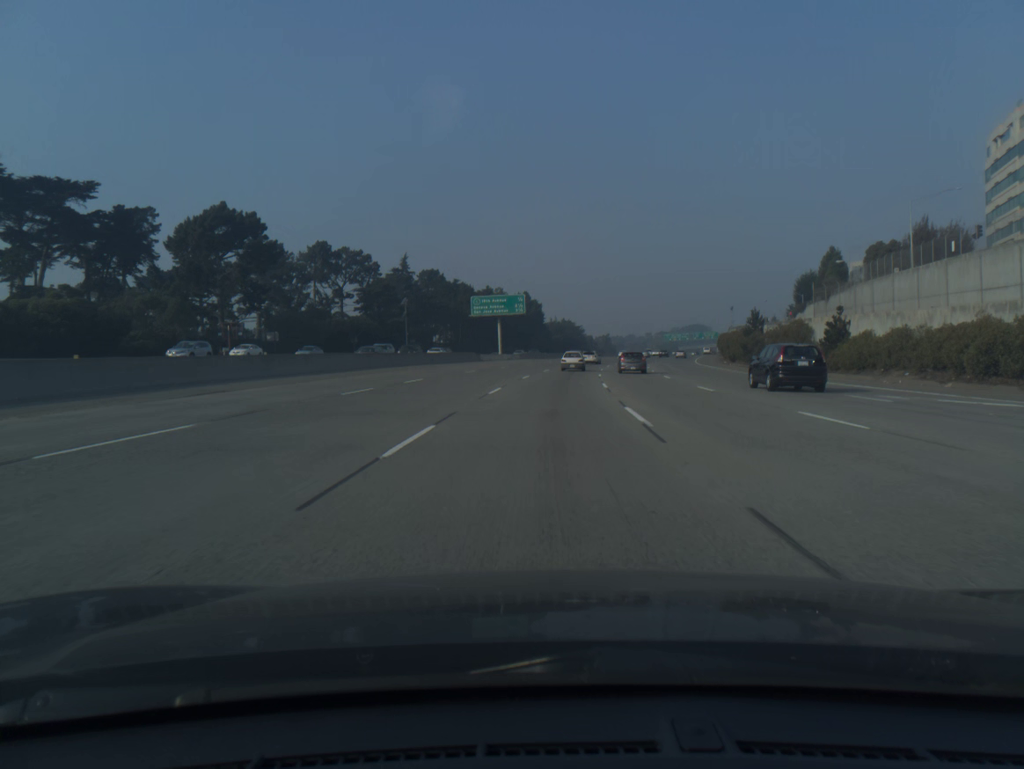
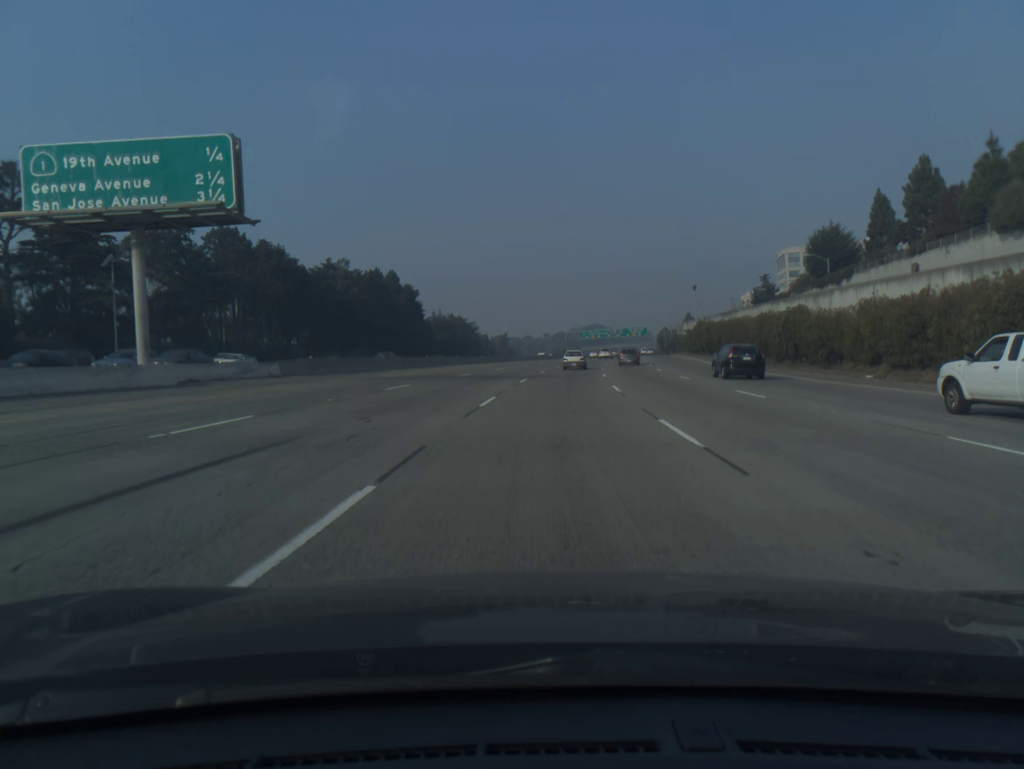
(+4.2, +76.6) m; +7°
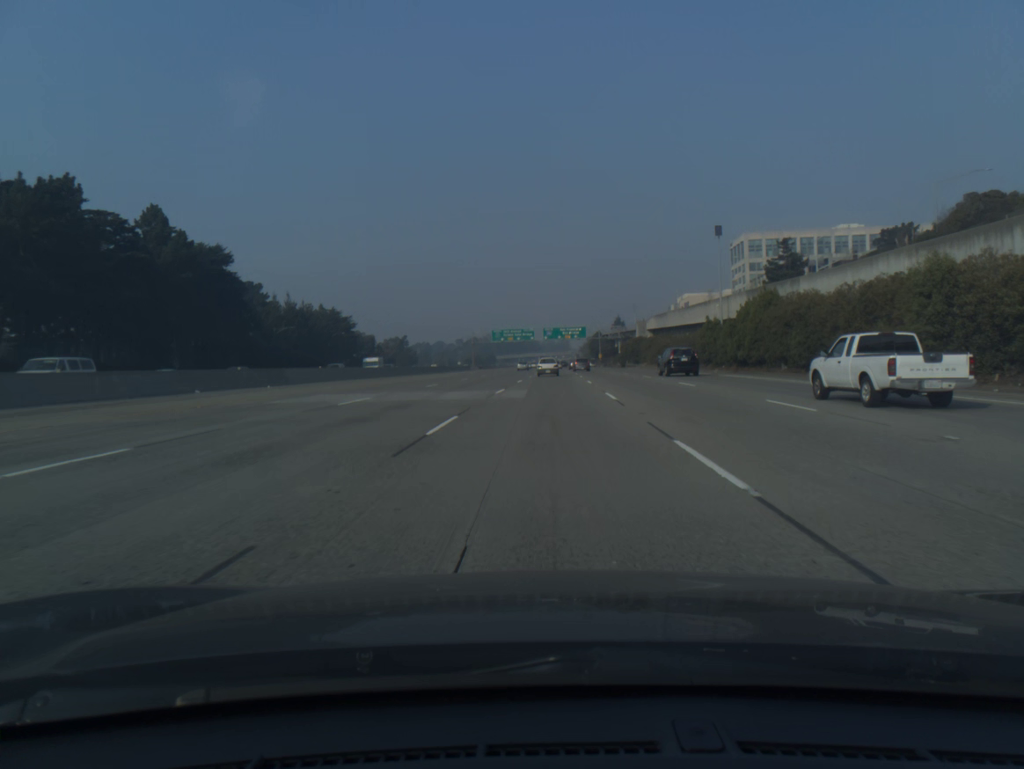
(+4.5, +76.5) m; +6°
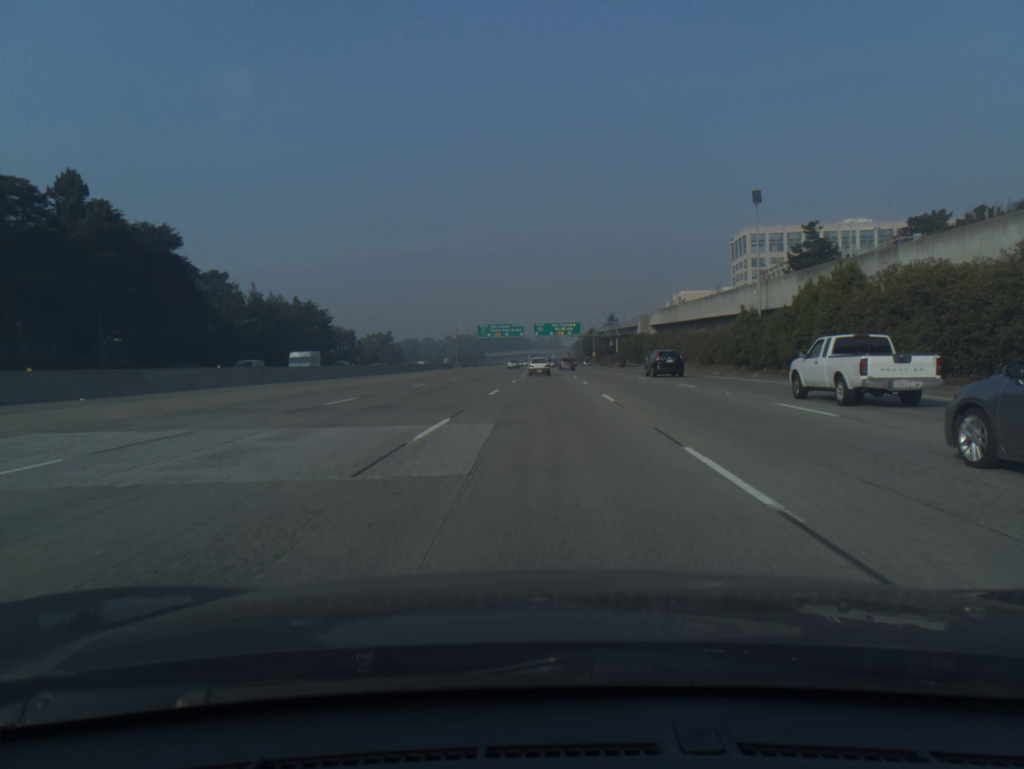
(+0.1, +15.4) m; +1°
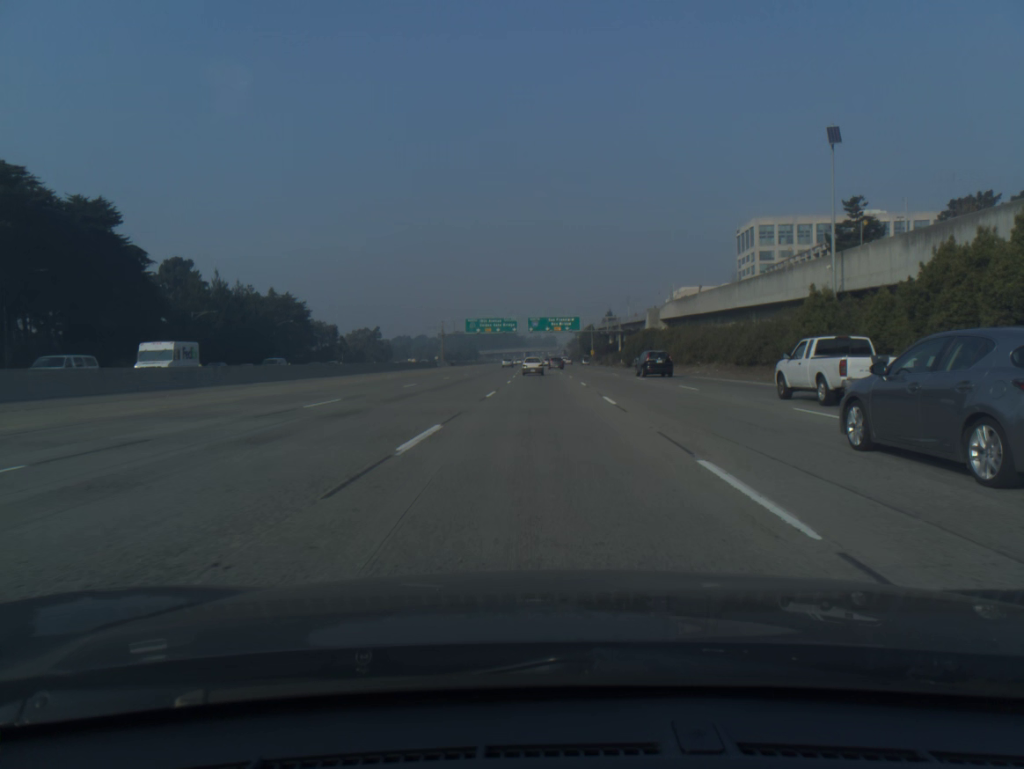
(+0.1, +15.4) m; 0°
